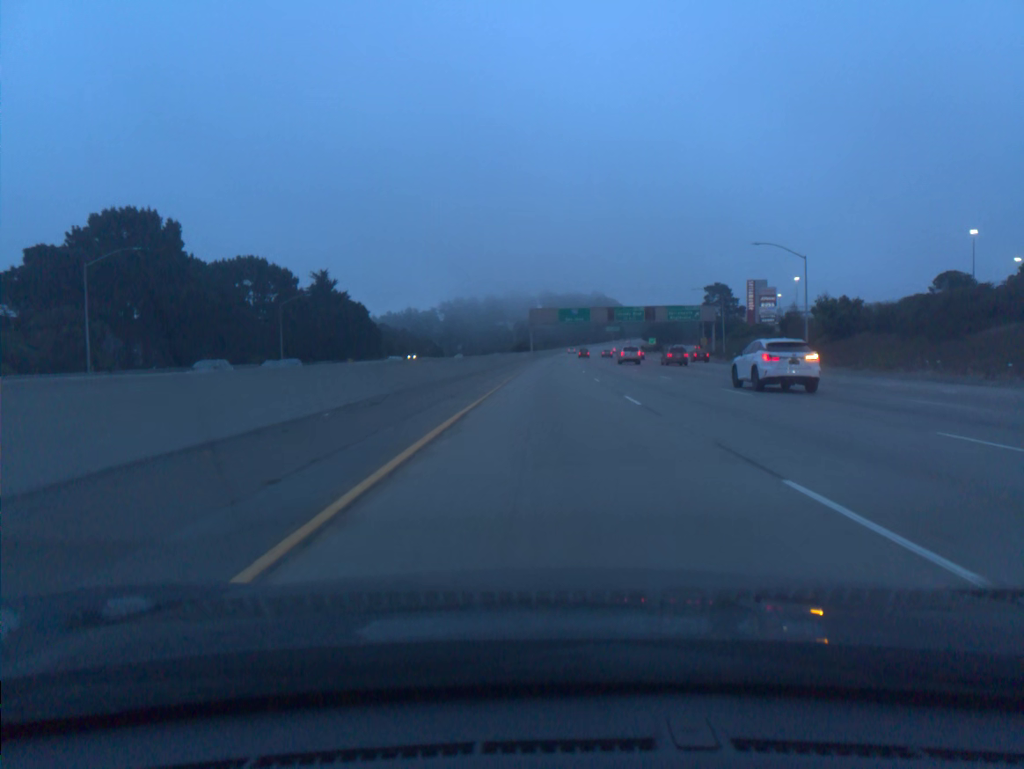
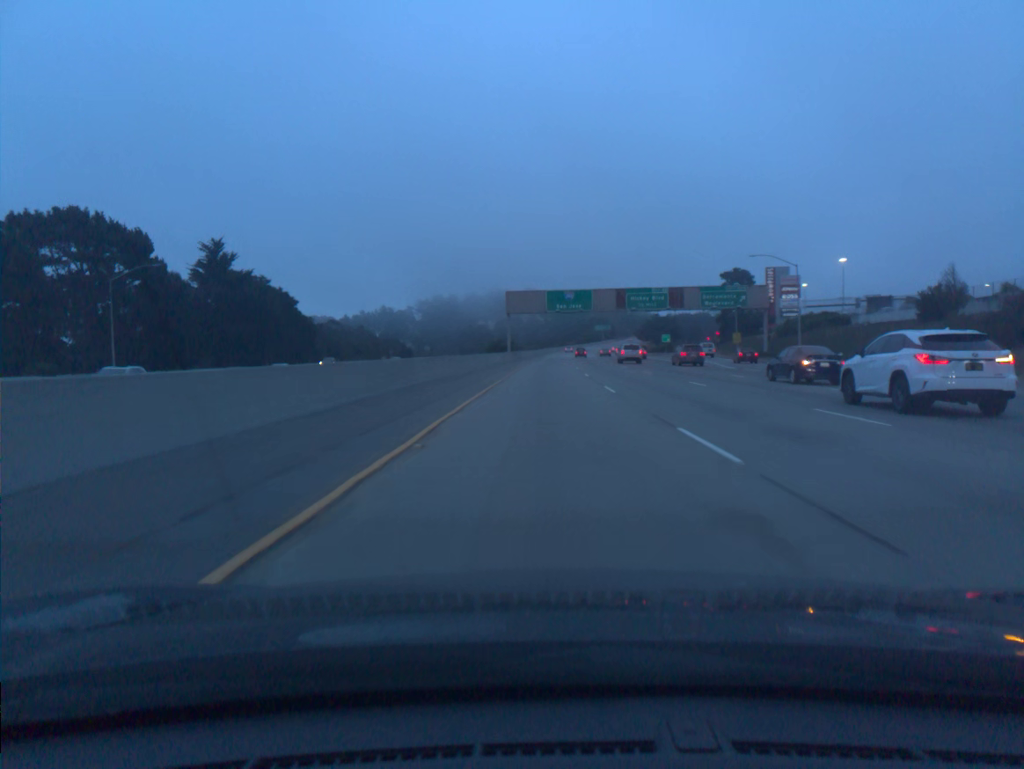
(+0.4, +39.0) m; +1°
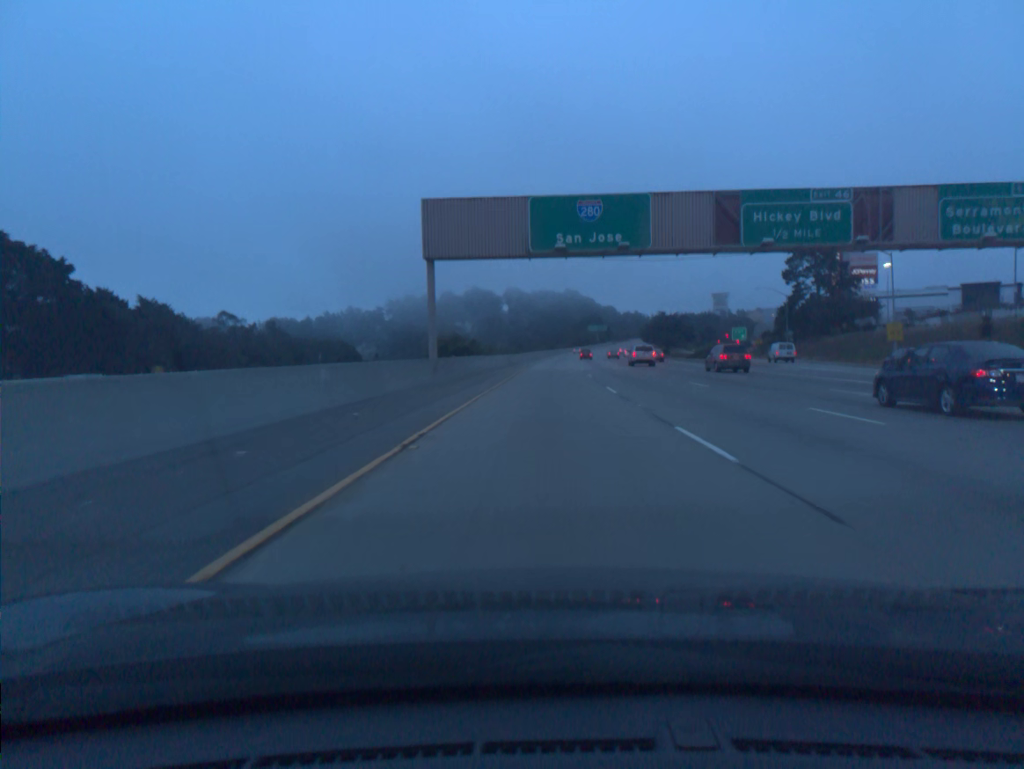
(+0.6, +58.4) m; +1°
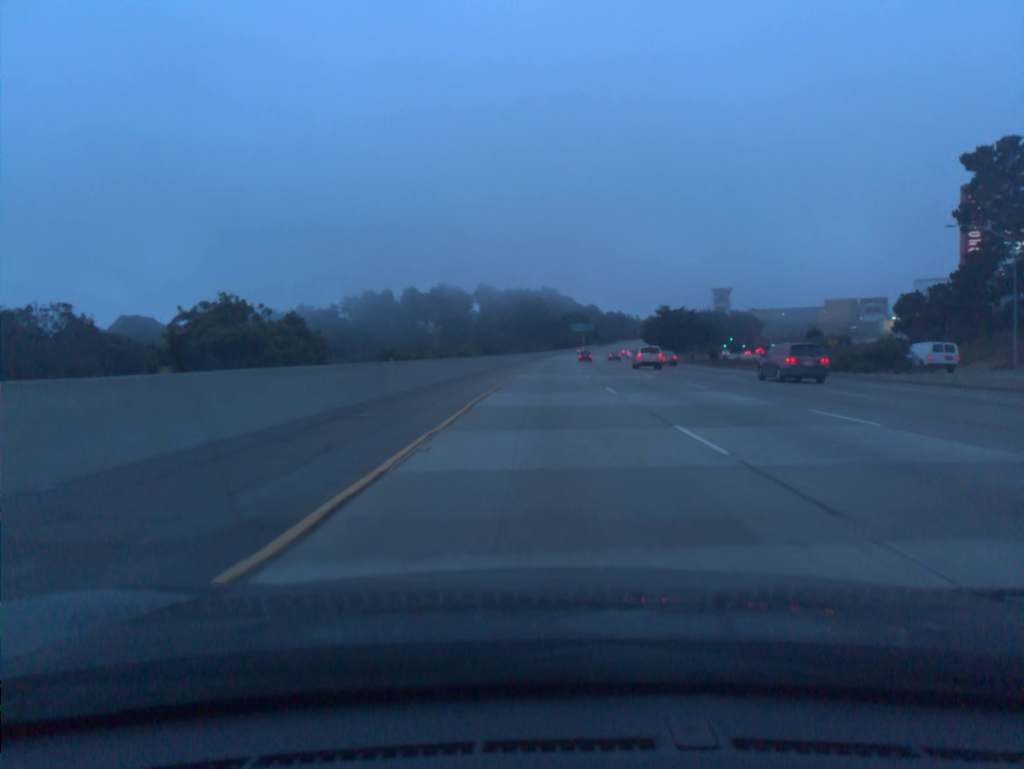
(+0.8, +58.4) m; +2°
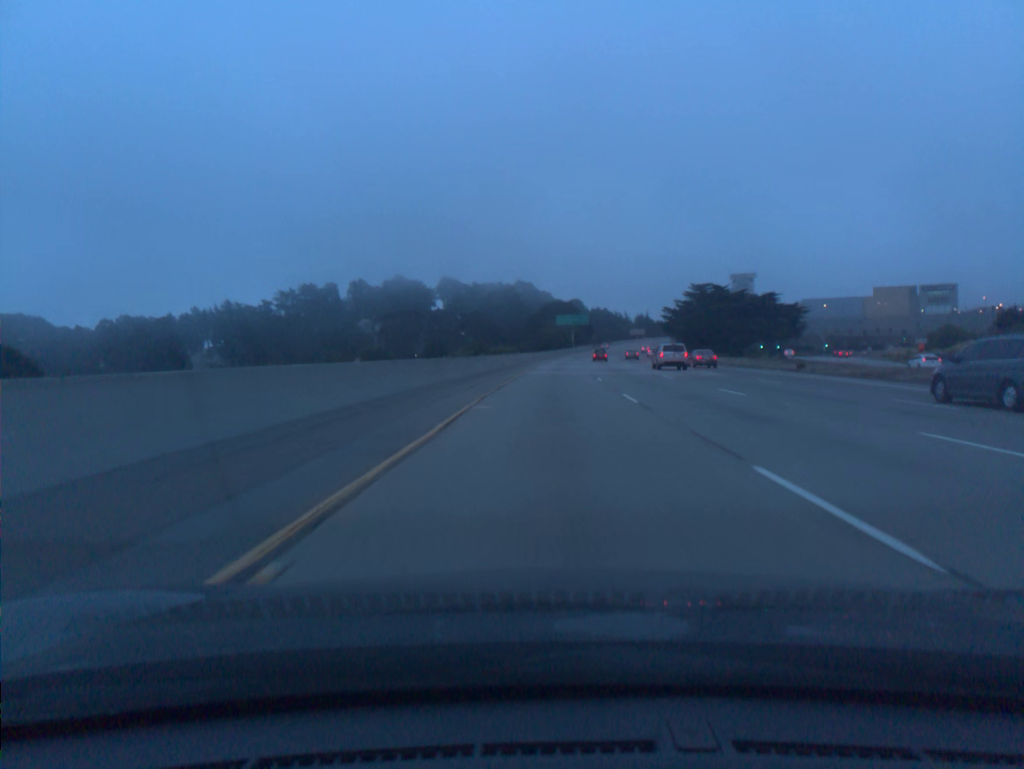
(+1.3, +78.2) m; +2°
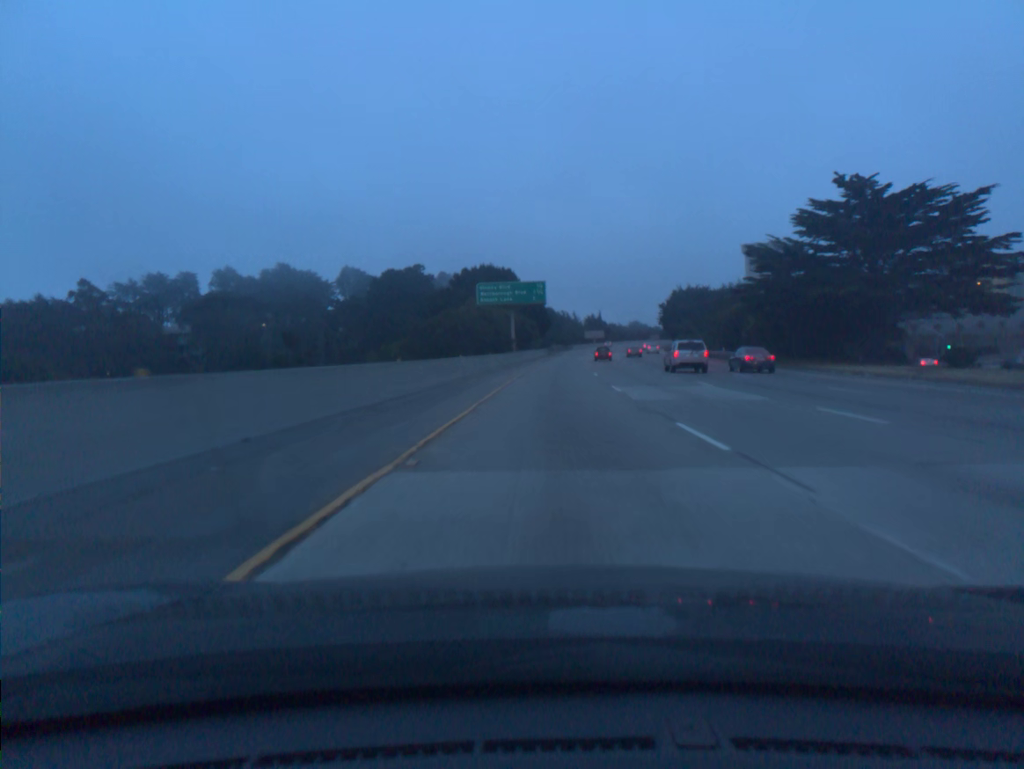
(+3.7, +97.9) m; +5°
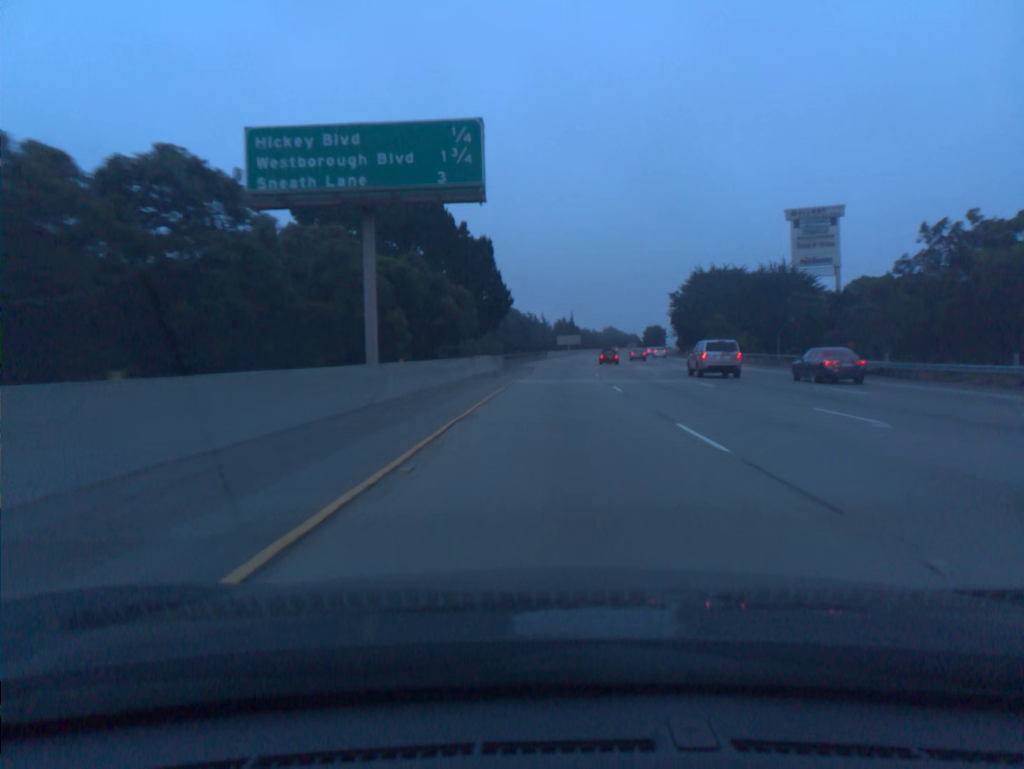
(+1.4, +58.5) m; +3°
